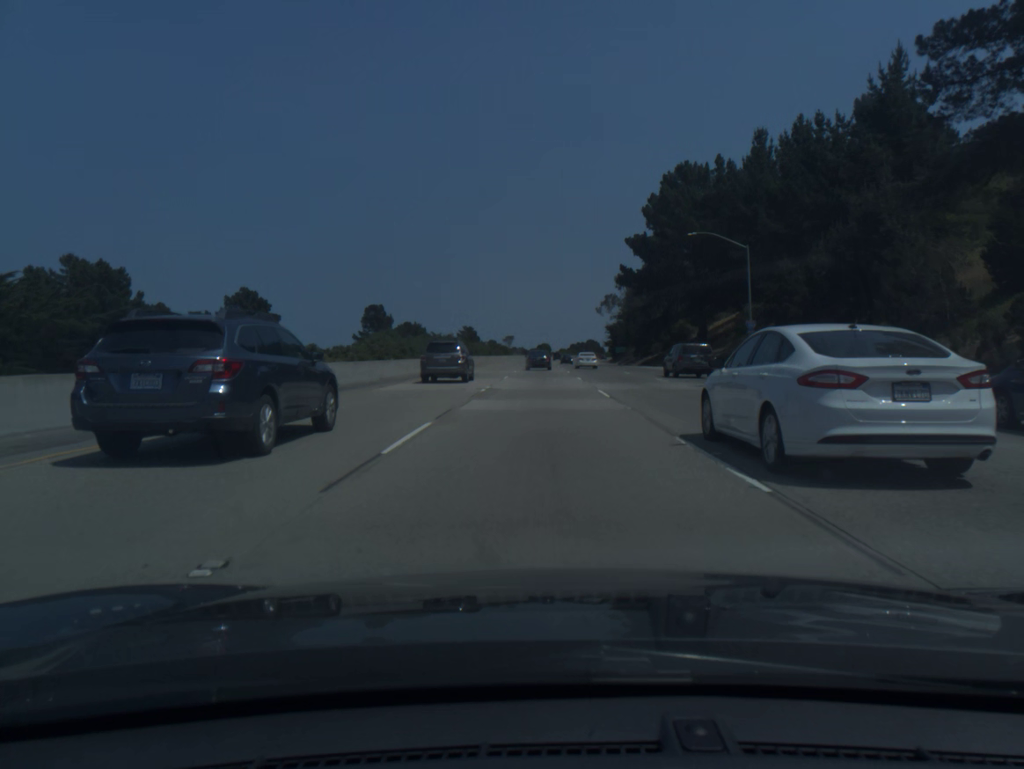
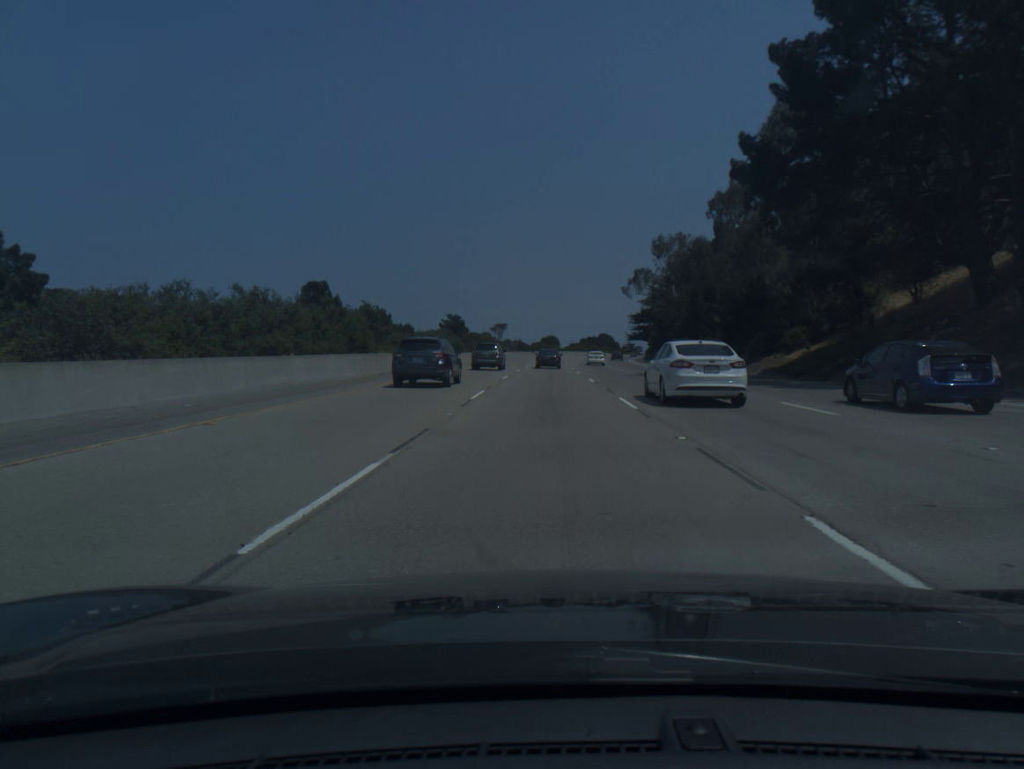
(-0.3, +63.2) m; 0°
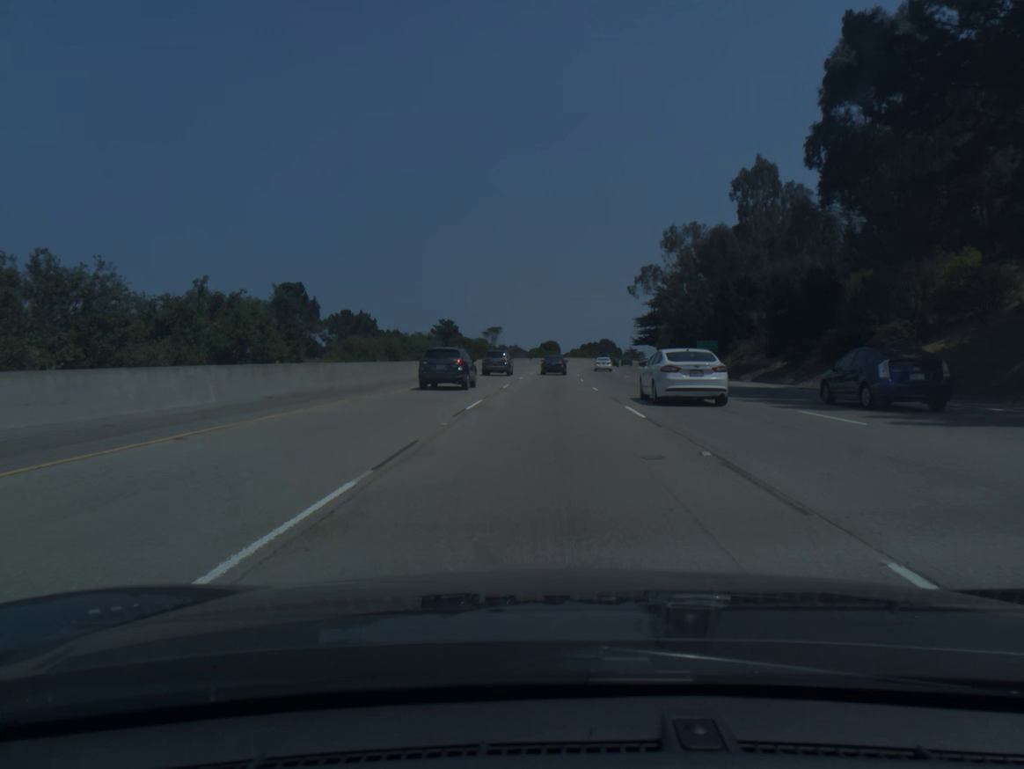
(0.0, +15.8) m; 0°
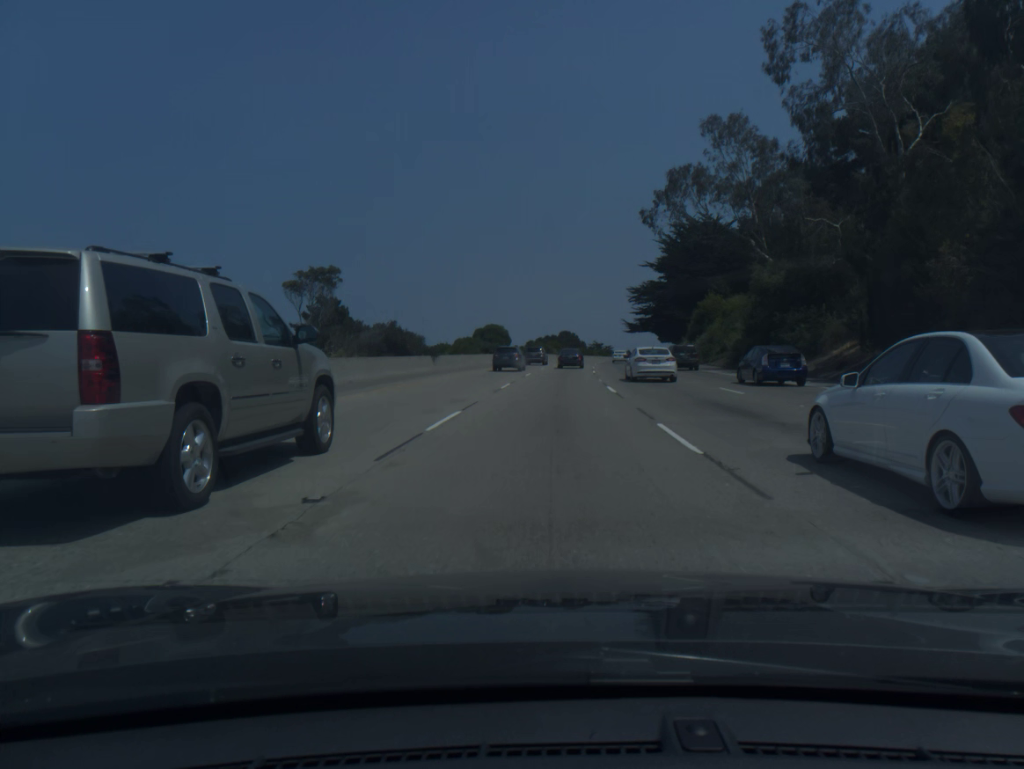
(+1.7, +79.3) m; +3°
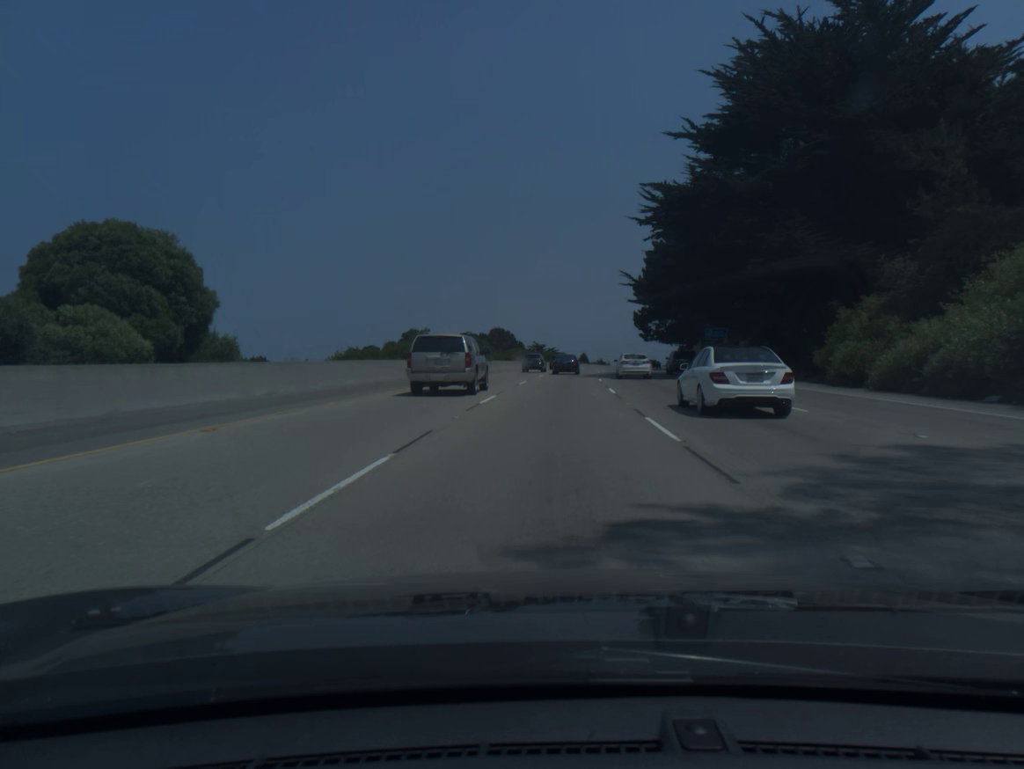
(+3.4, +79.1) m; +5°
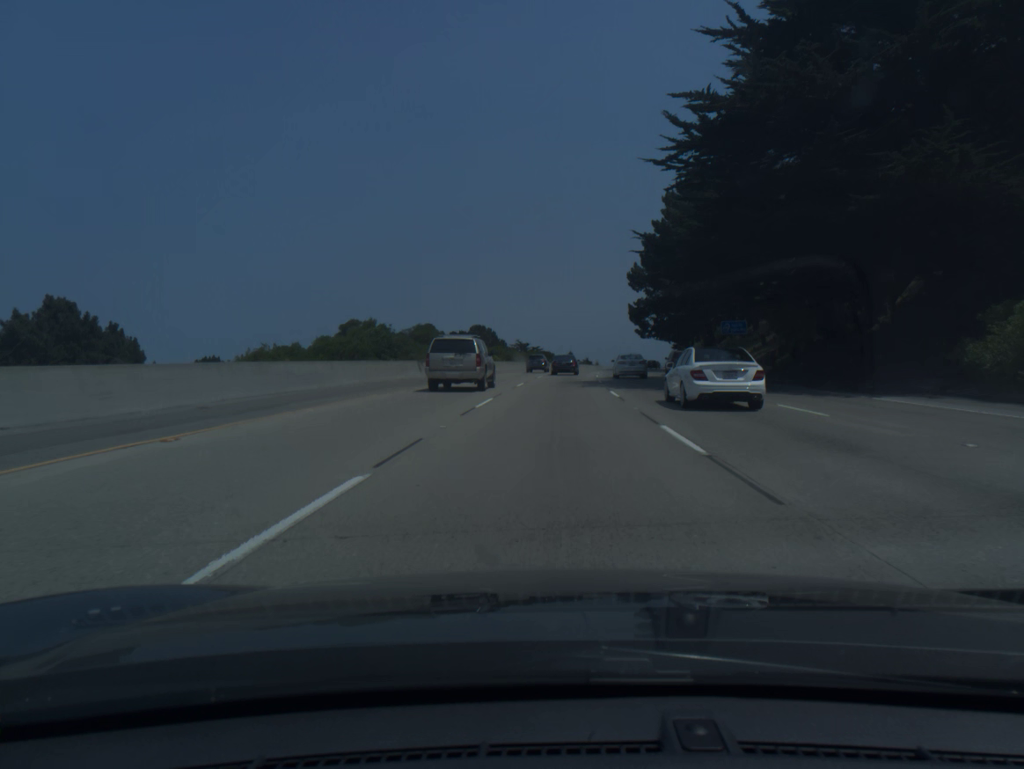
(+0.2, +15.9) m; +1°
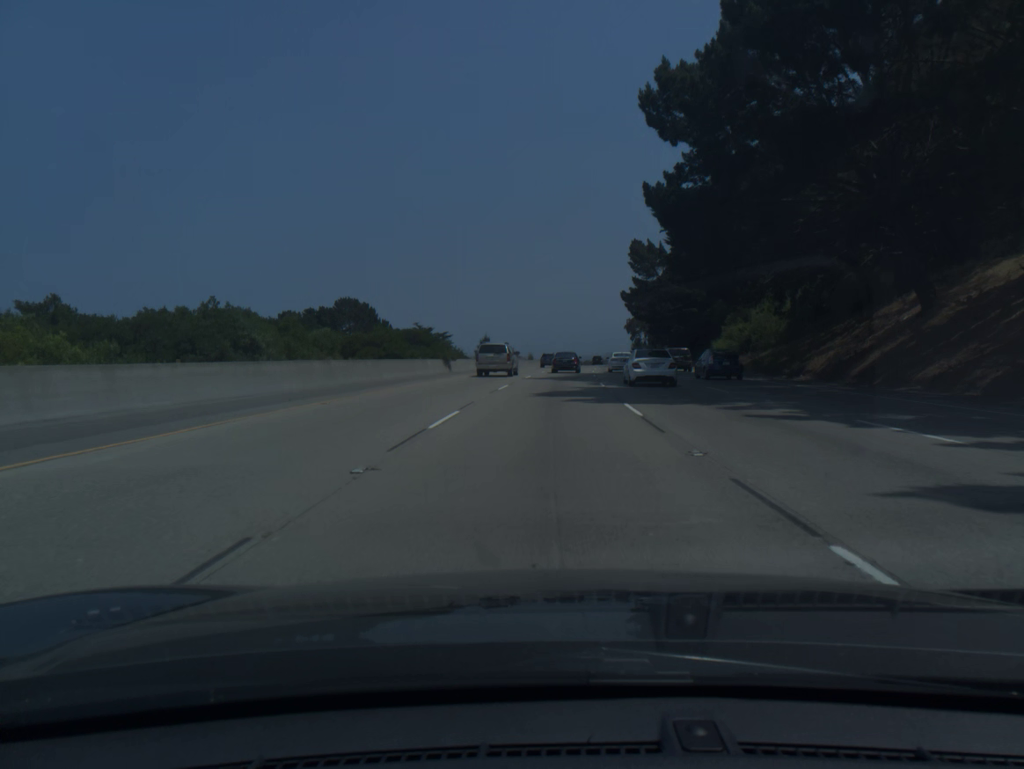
(+3.7, +79.0) m; +5°
